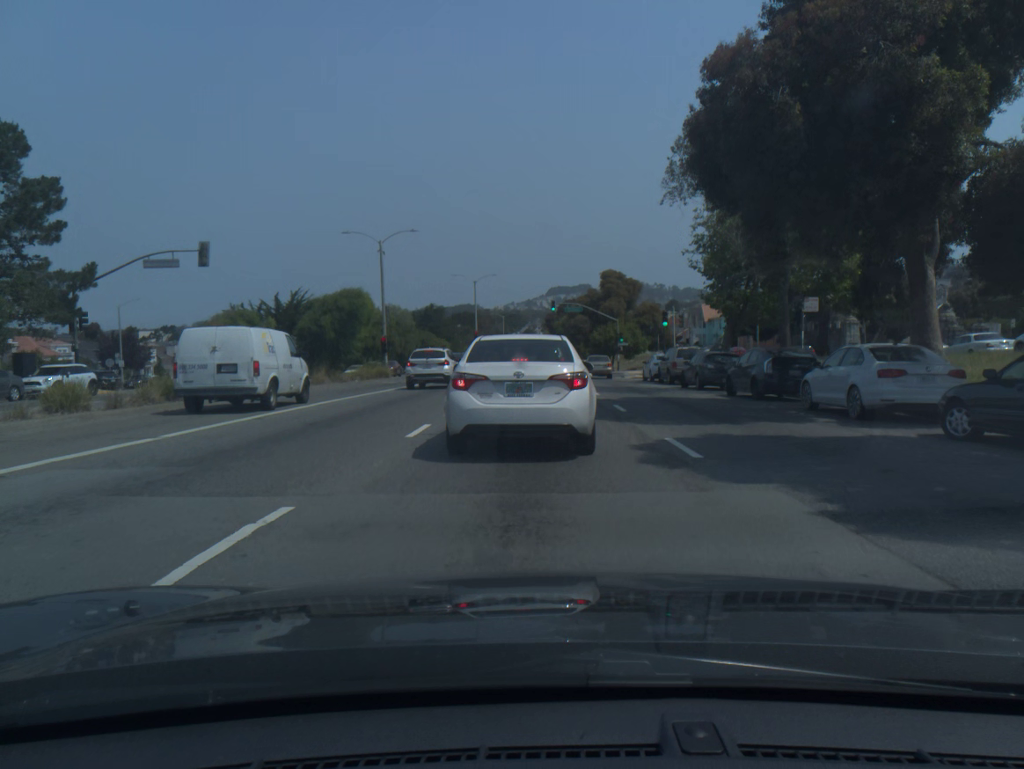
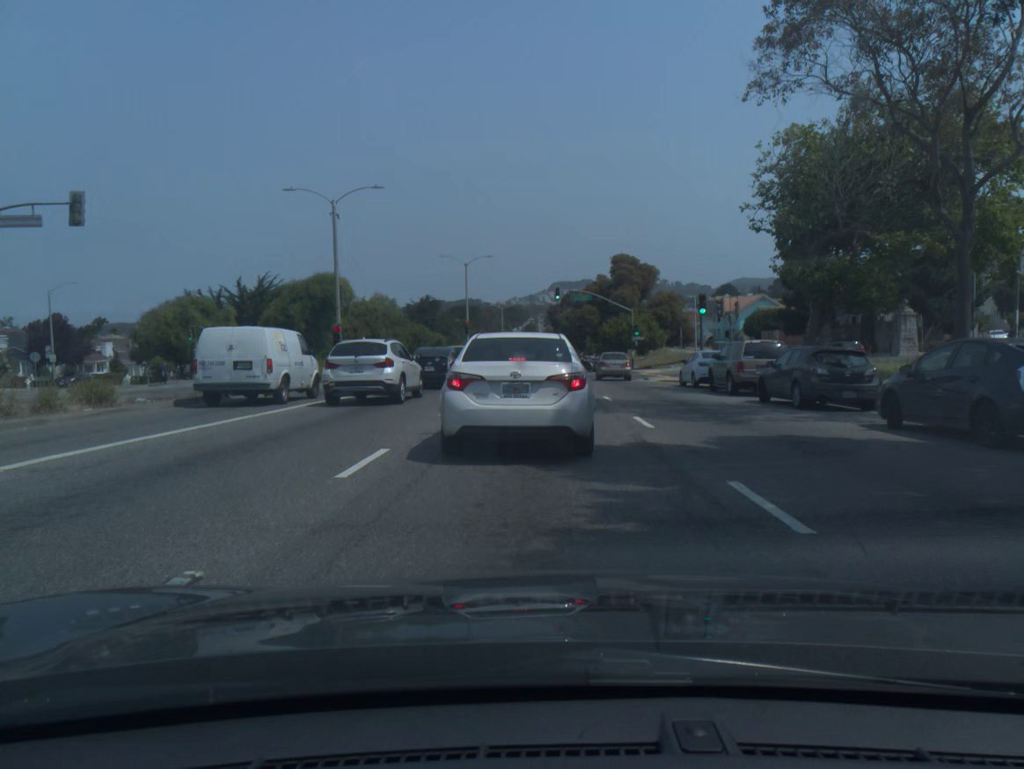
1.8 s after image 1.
(0.0, +11.3) m; 0°
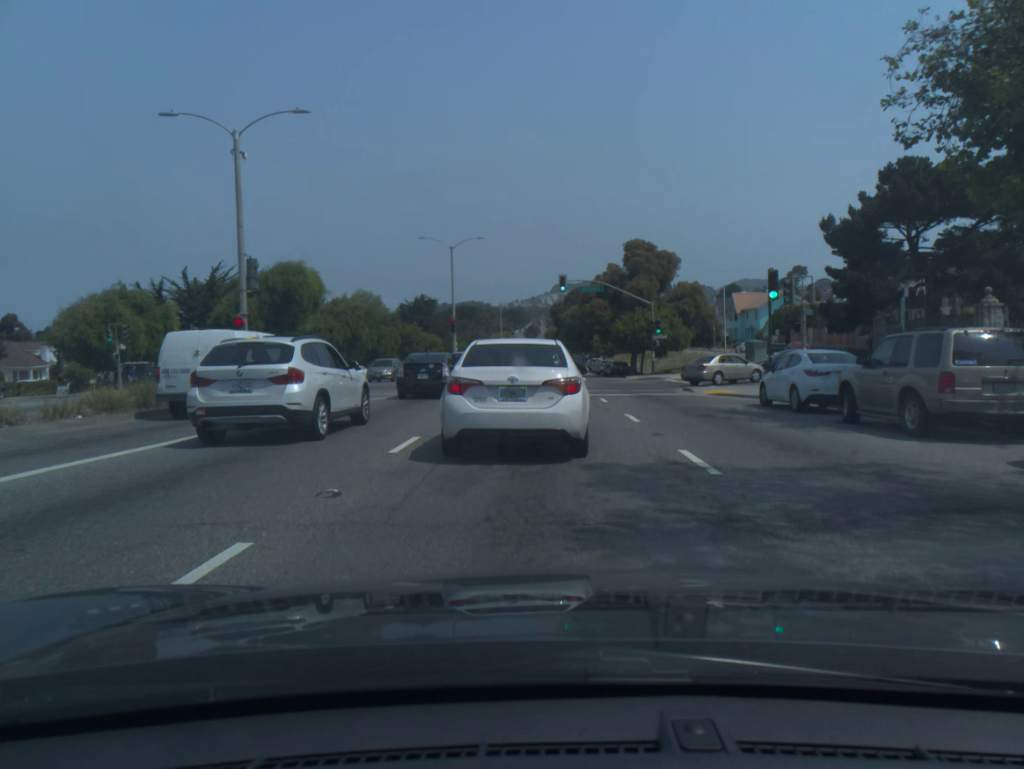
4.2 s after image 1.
(0.0, +12.1) m; +1°
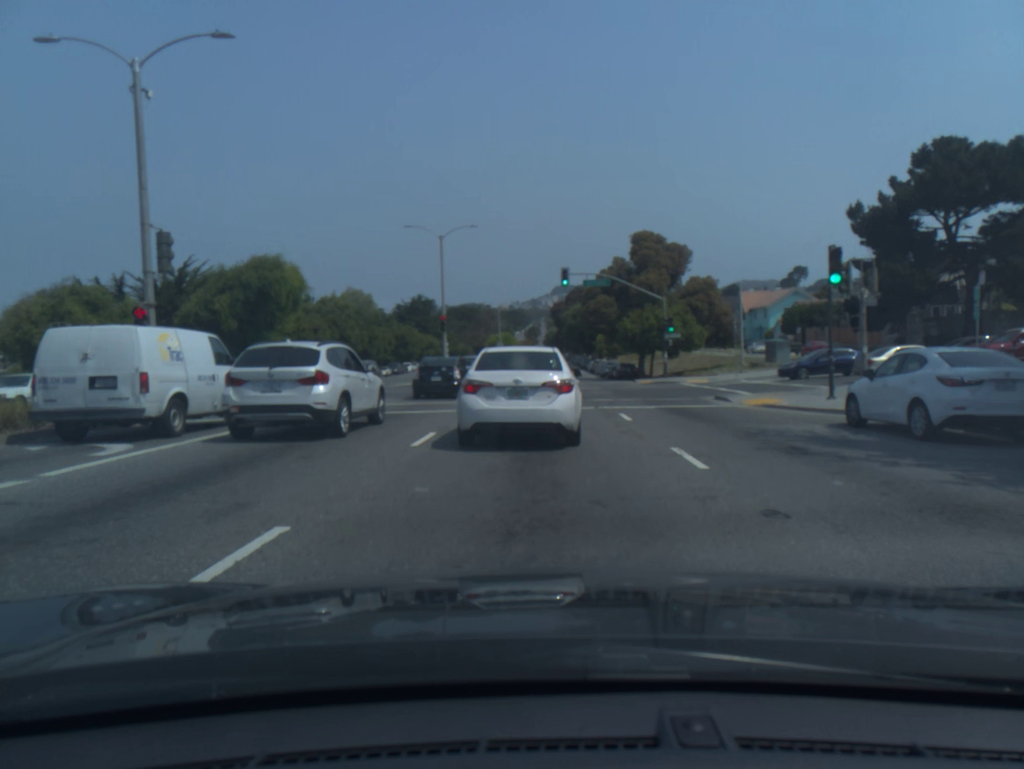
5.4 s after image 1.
(0.0, +6.1) m; 0°
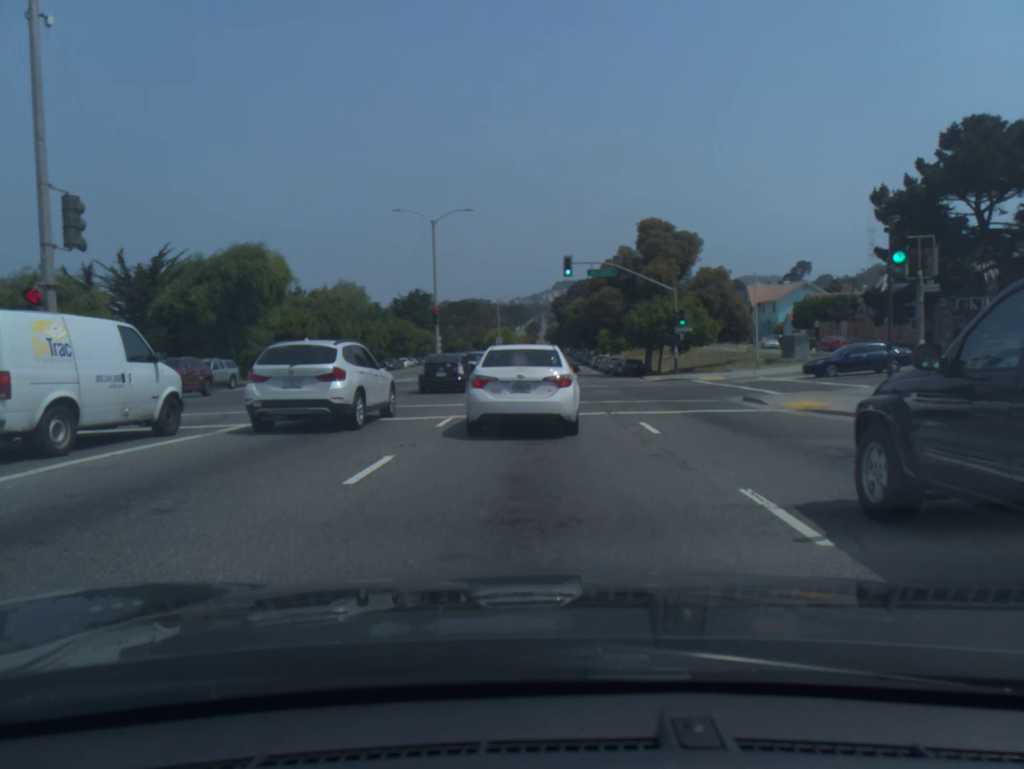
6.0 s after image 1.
(0.0, +3.7) m; 0°
